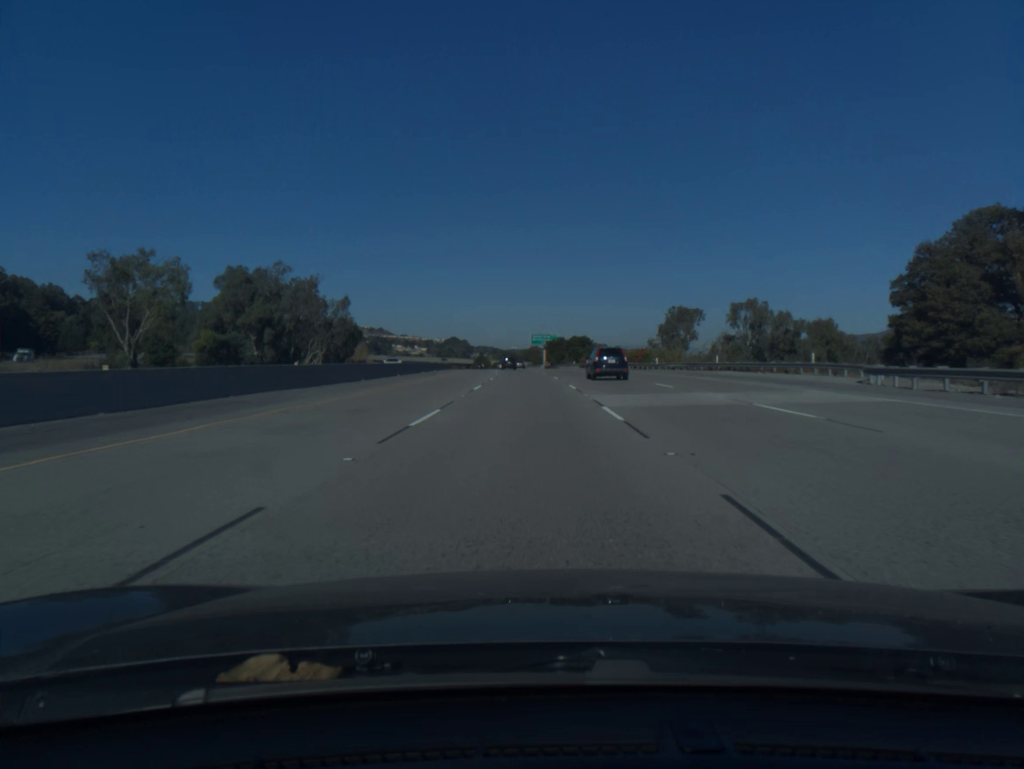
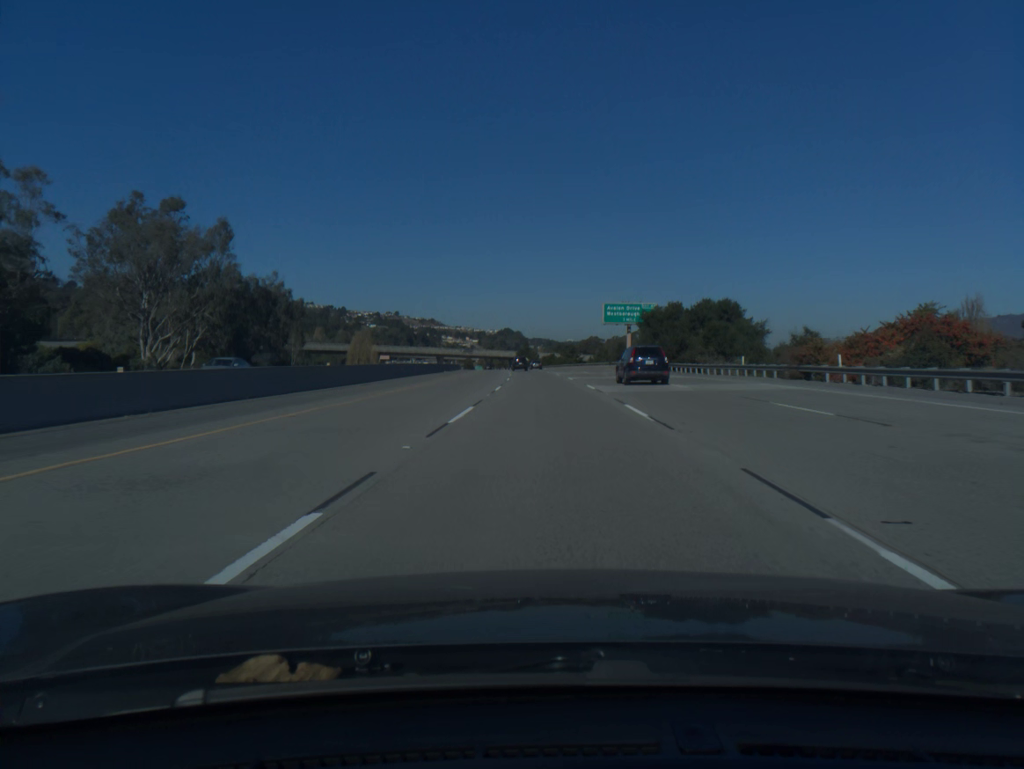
(-3.2, +86.2) m; -4°
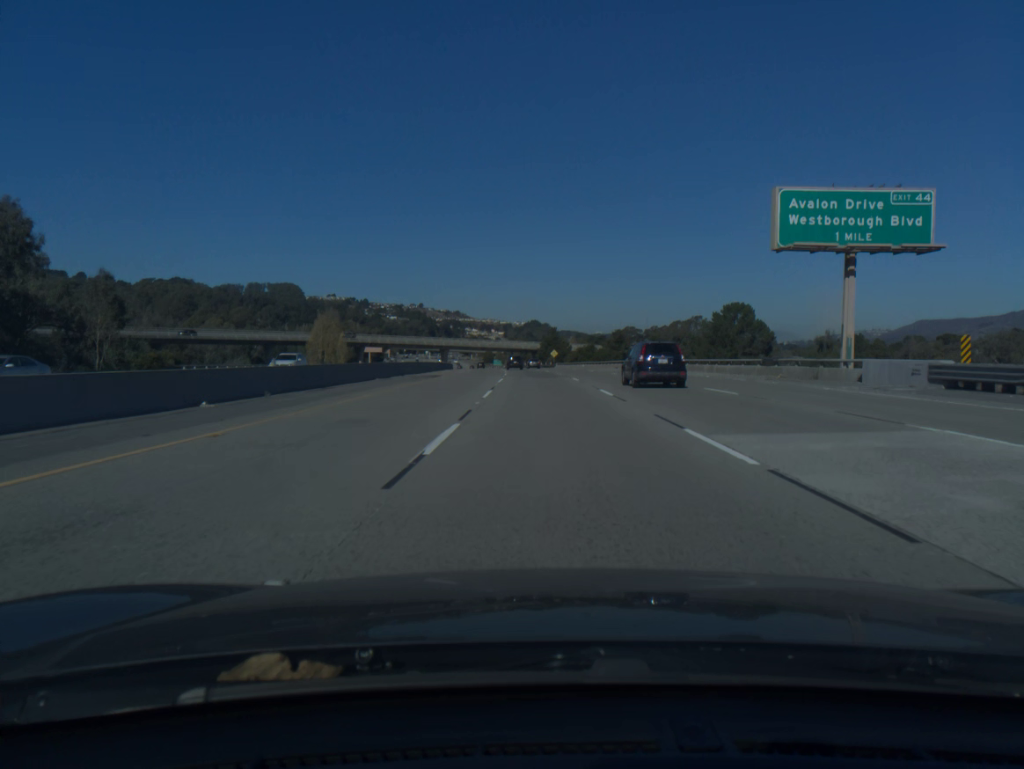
(-1.3, +65.1) m; -2°
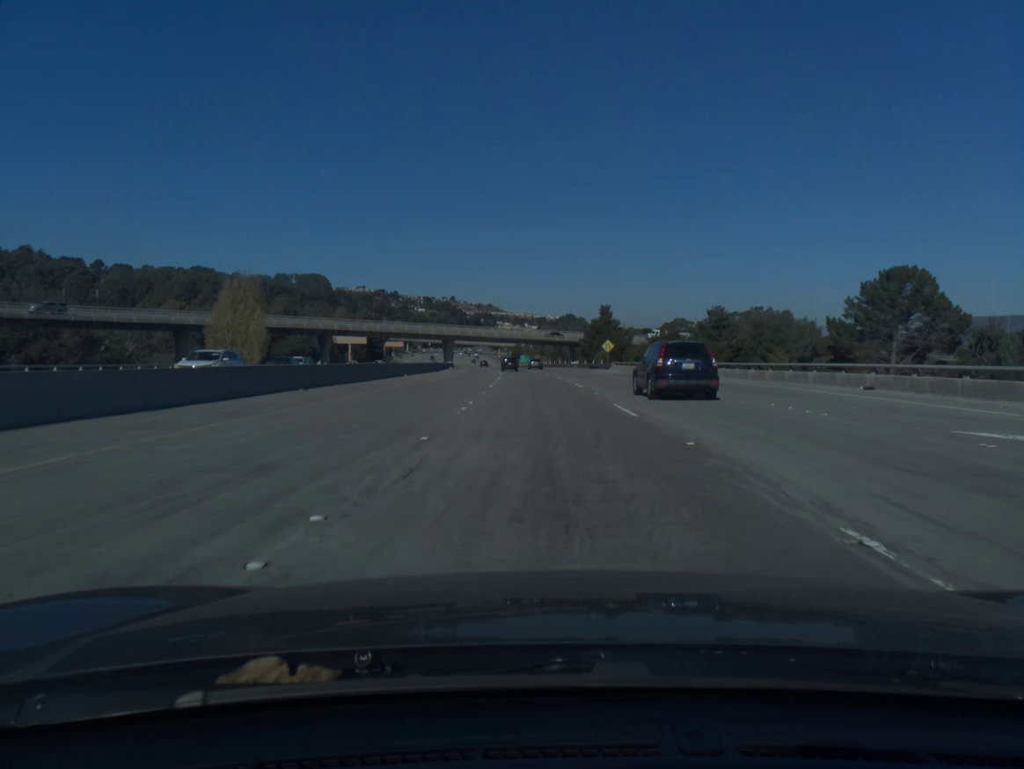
(-1.3, +65.7) m; -2°
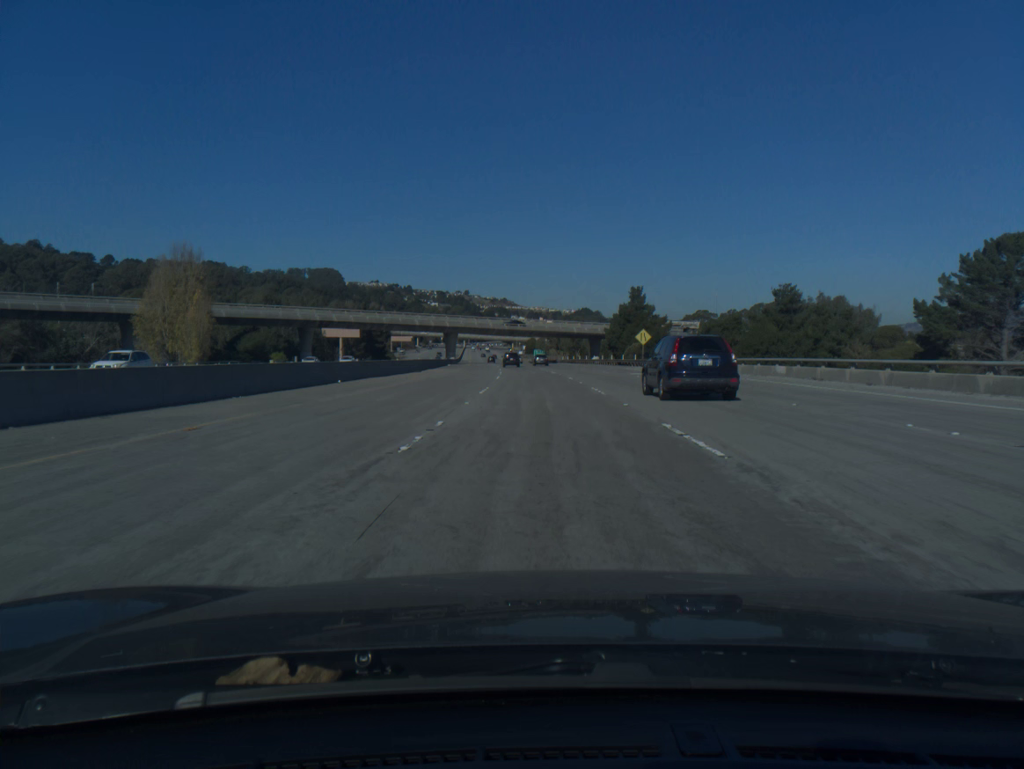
(-0.2, +21.9) m; -1°
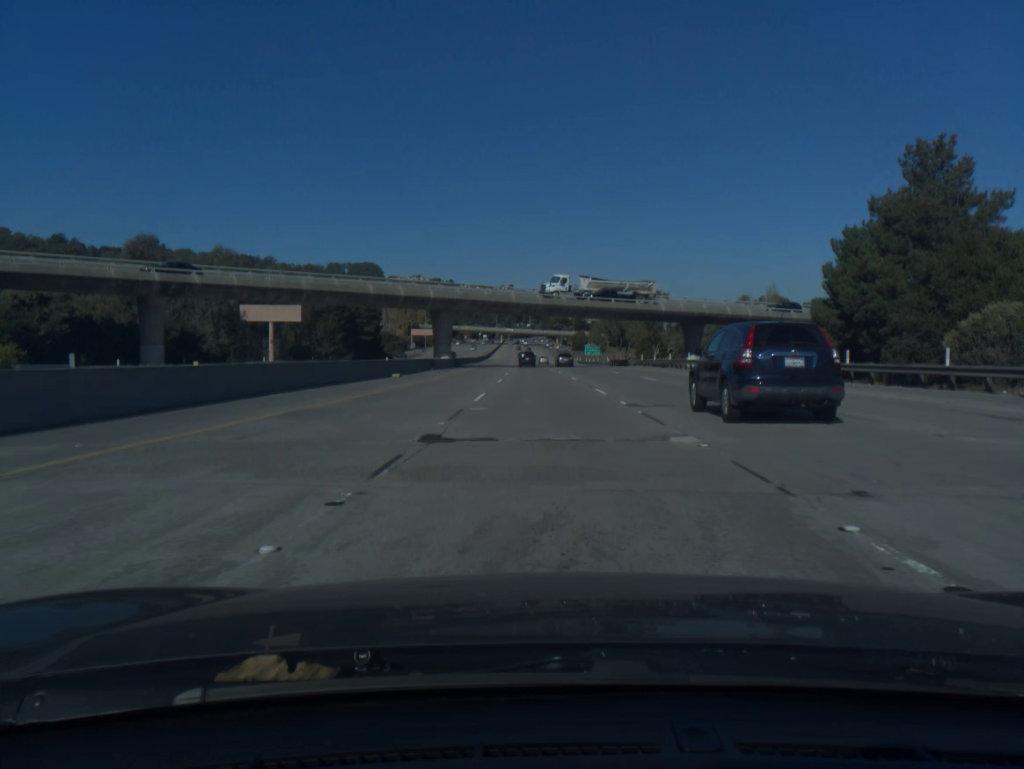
(-1.8, +65.4) m; -3°
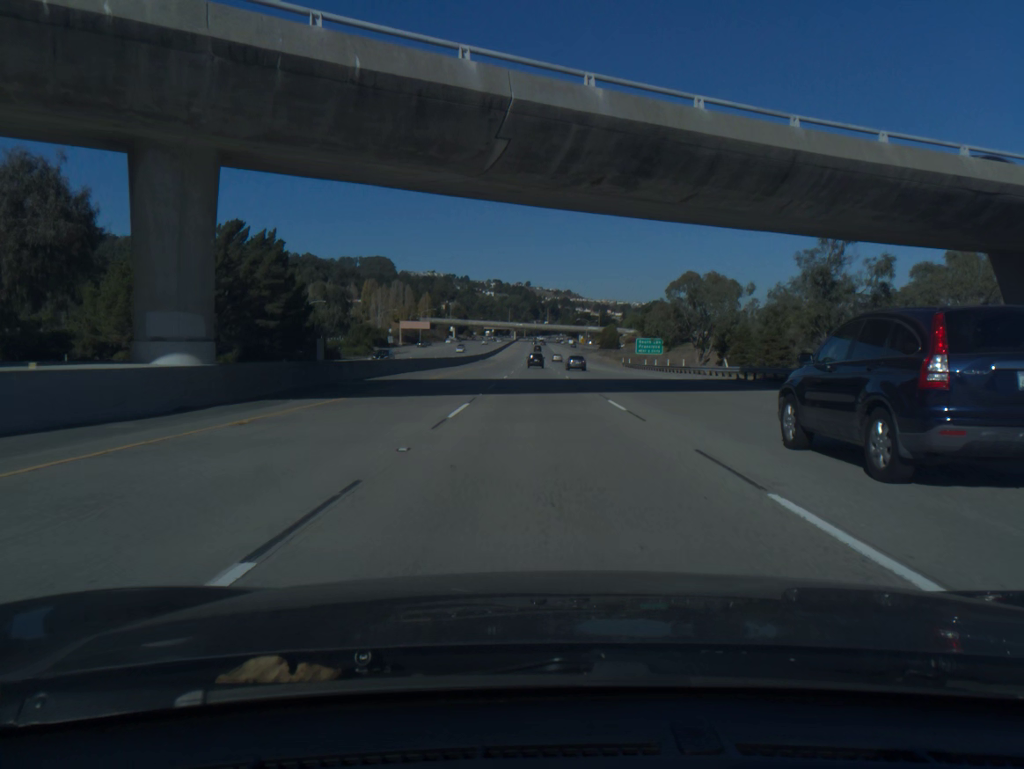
(-1.0, +64.8) m; -1°
